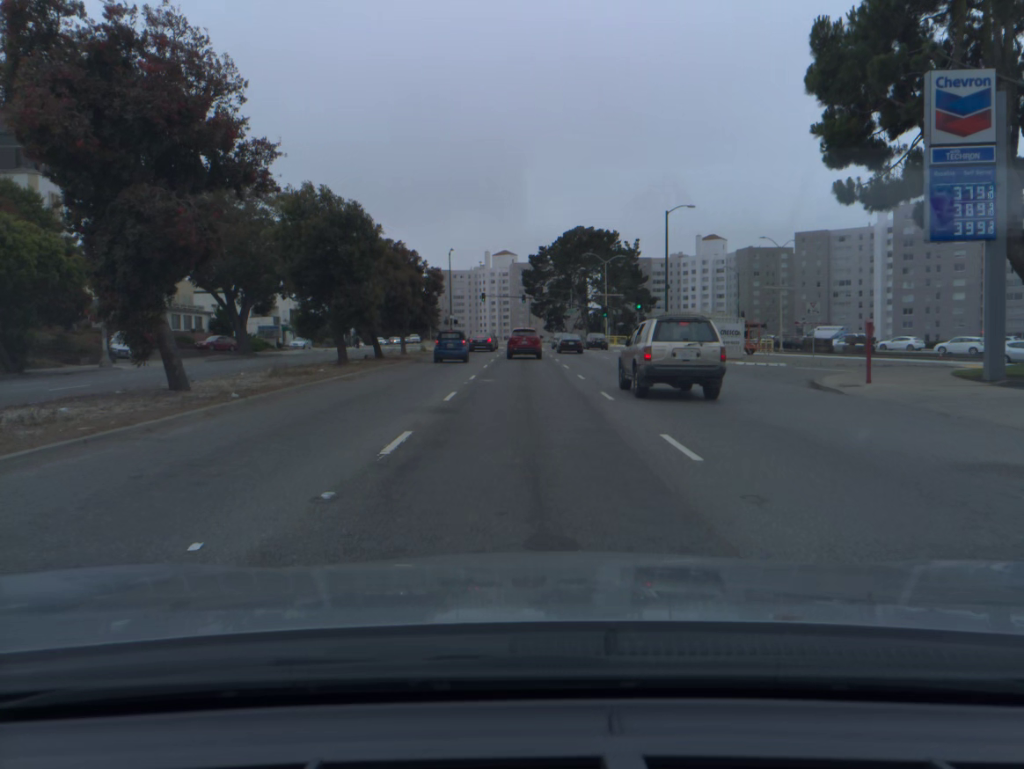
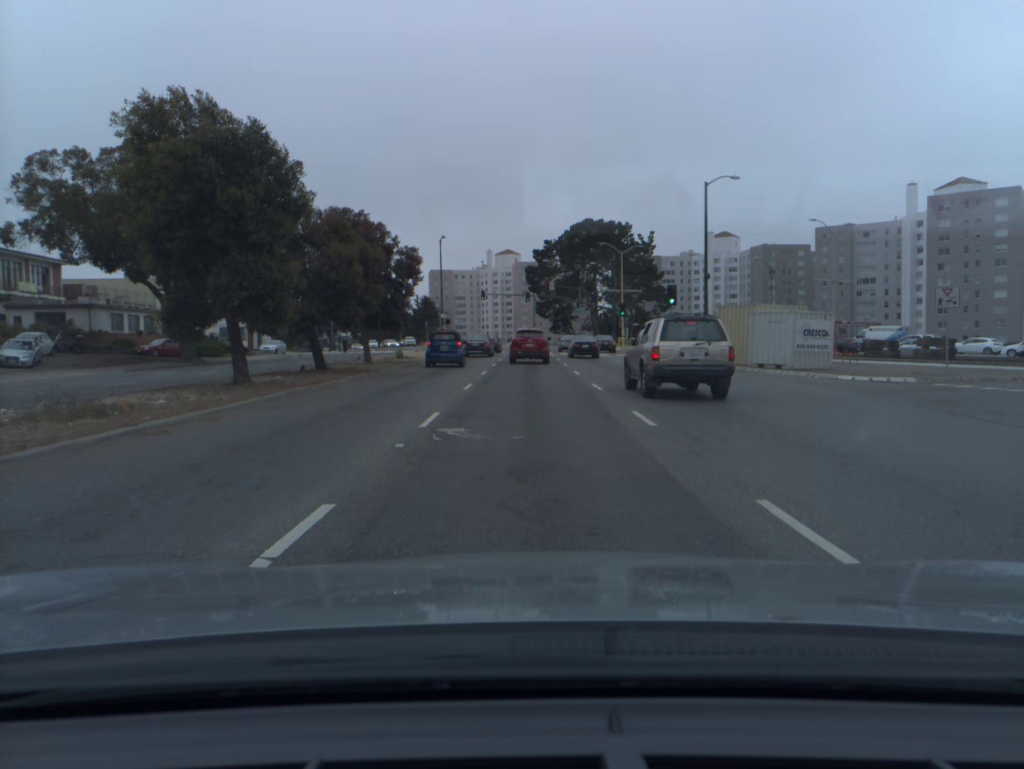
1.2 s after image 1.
(0.0, +12.4) m; 0°
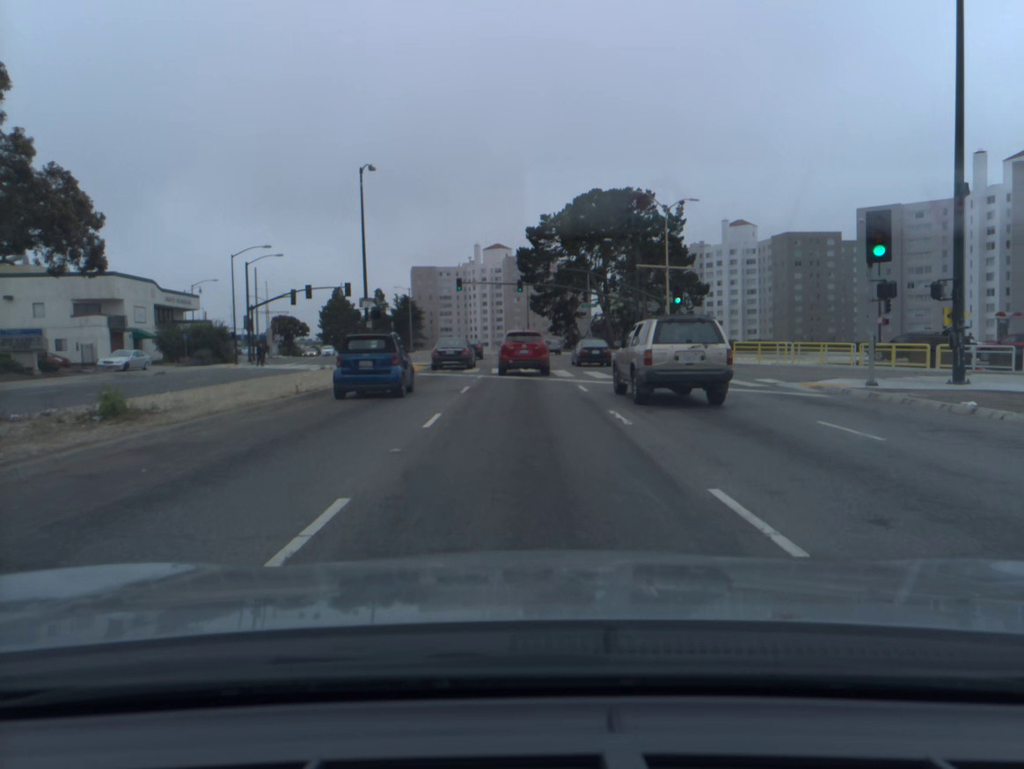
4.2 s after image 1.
(+0.2, +29.9) m; +1°
